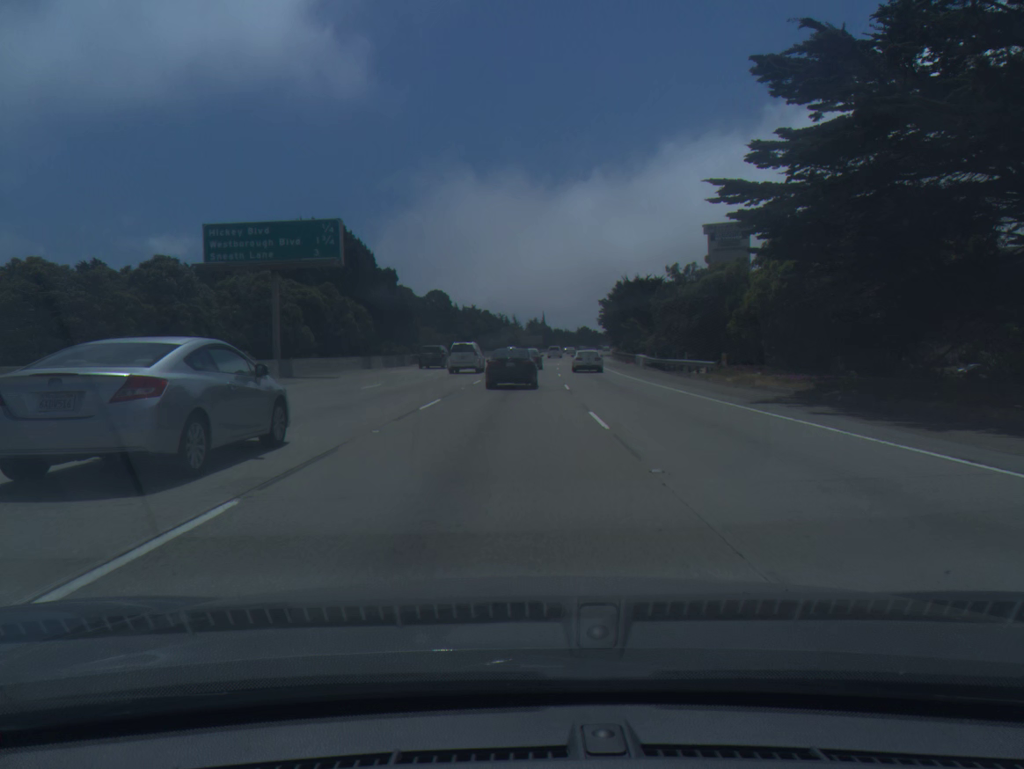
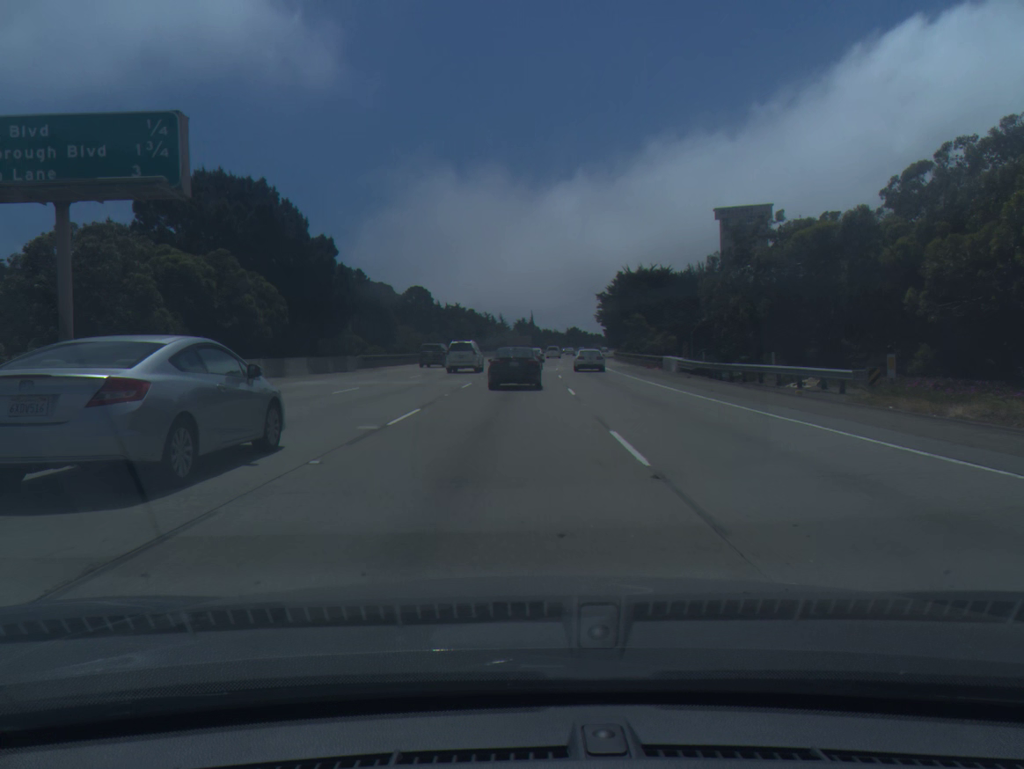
(+0.1, +18.7) m; +1°
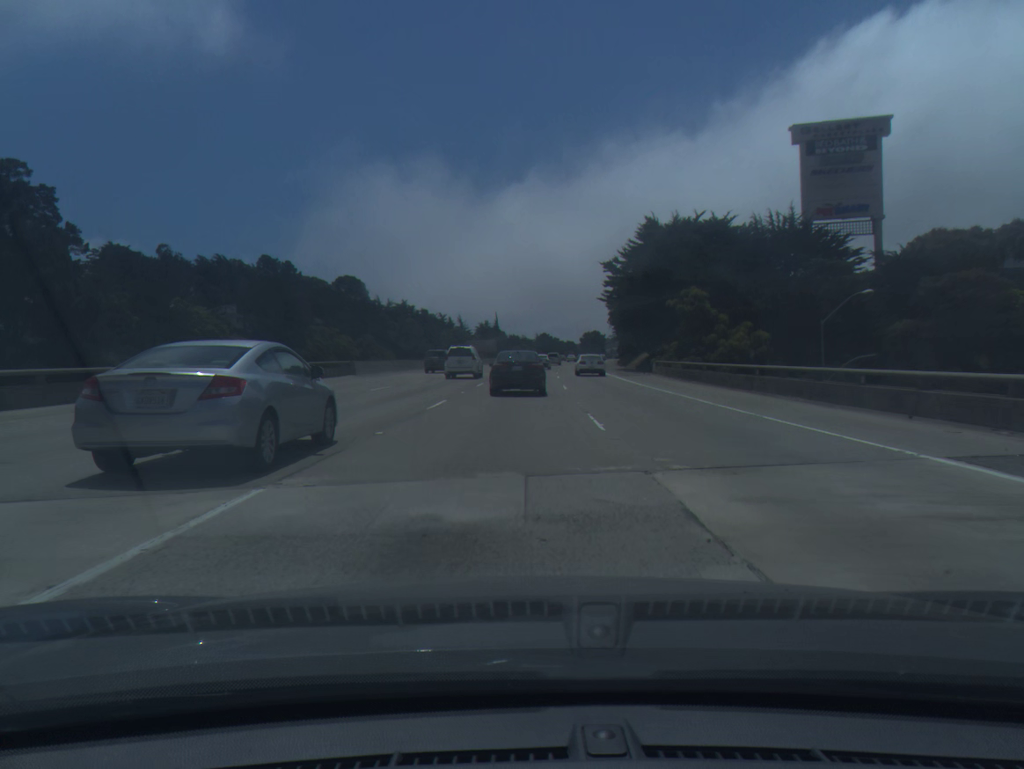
(+1.2, +53.4) m; +3°
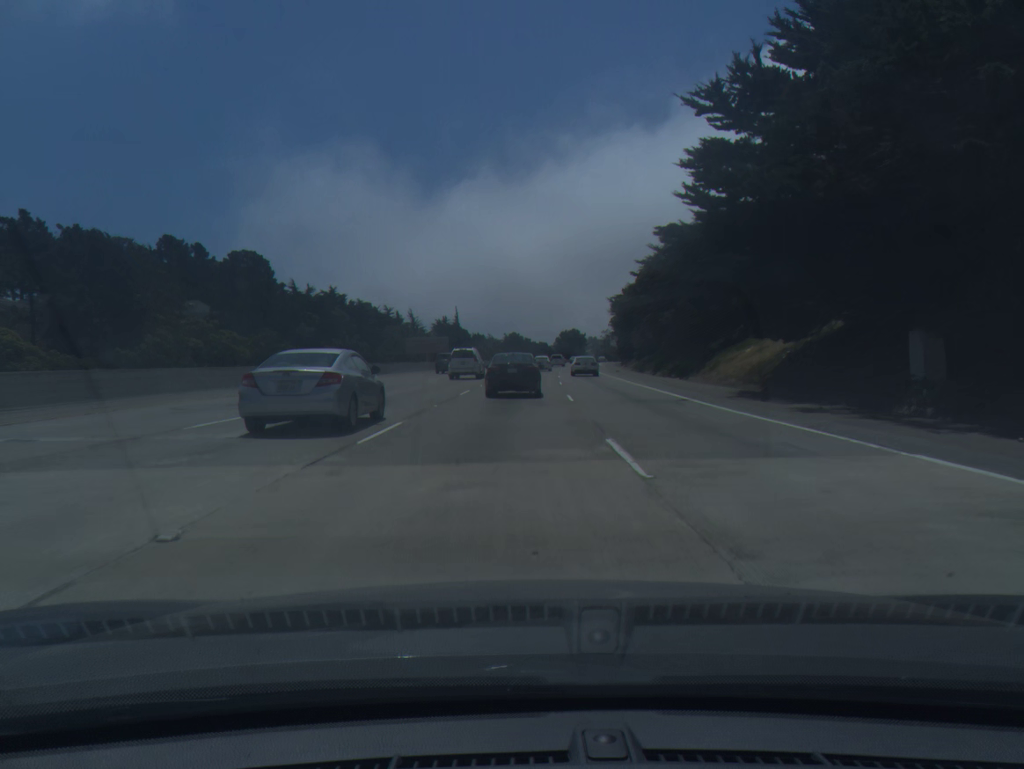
(+1.1, +49.8) m; +2°
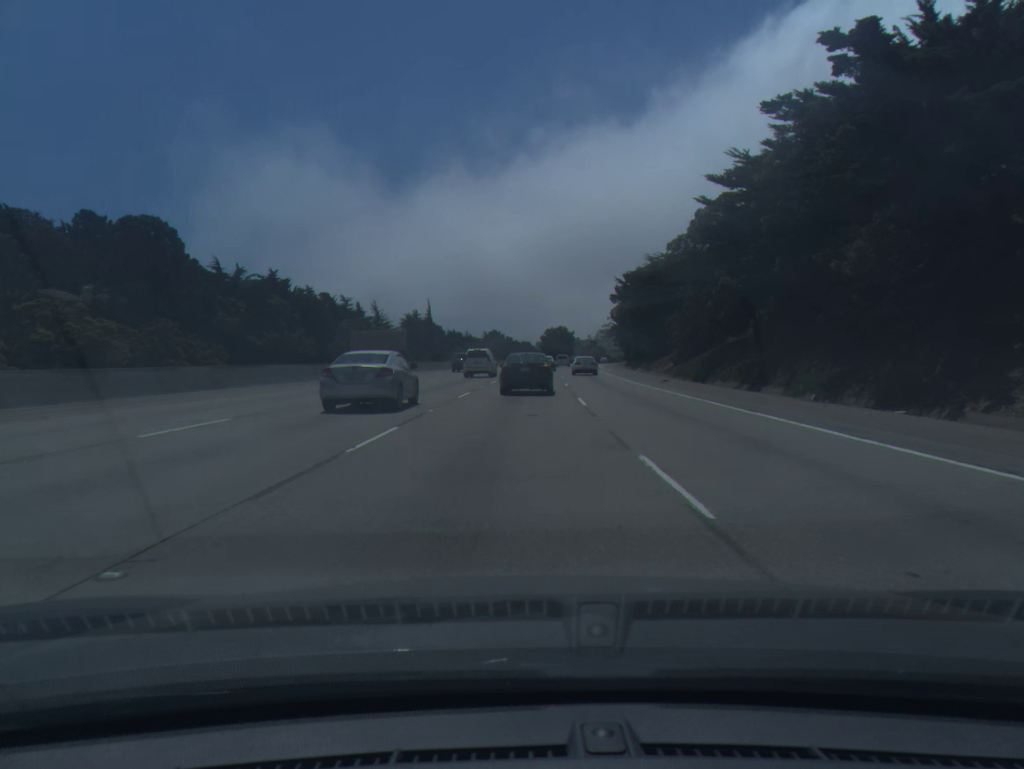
(+0.3, +31.5) m; +1°
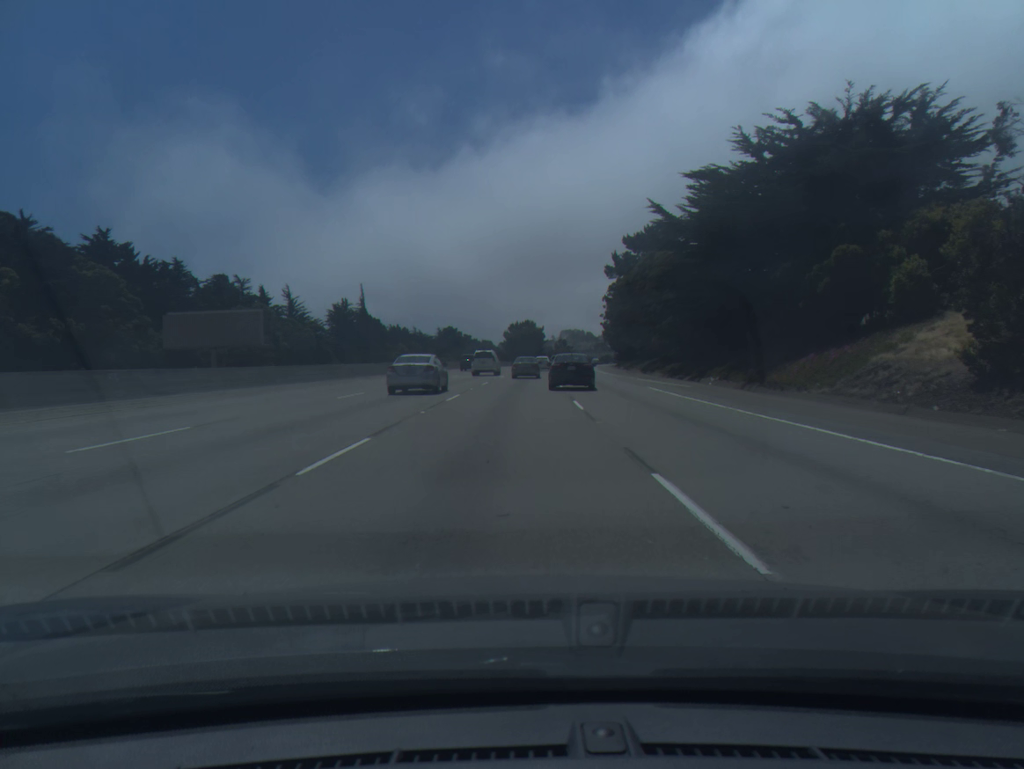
(+1.0, +45.5) m; +3°
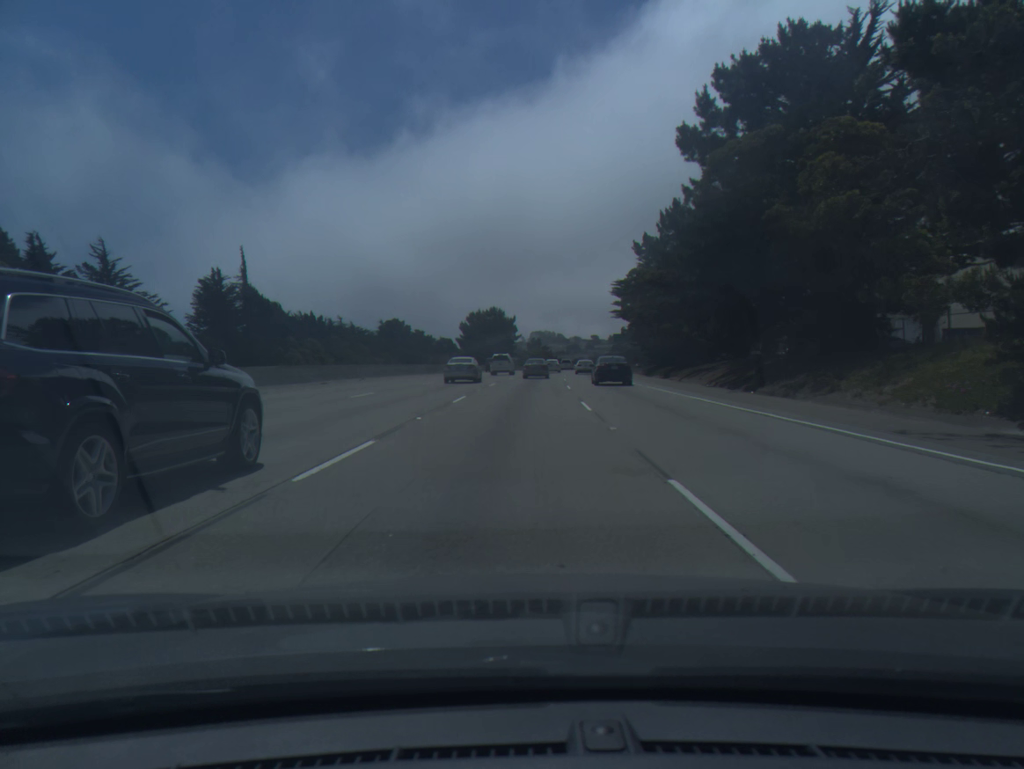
(+1.3, +58.8) m; +2°
